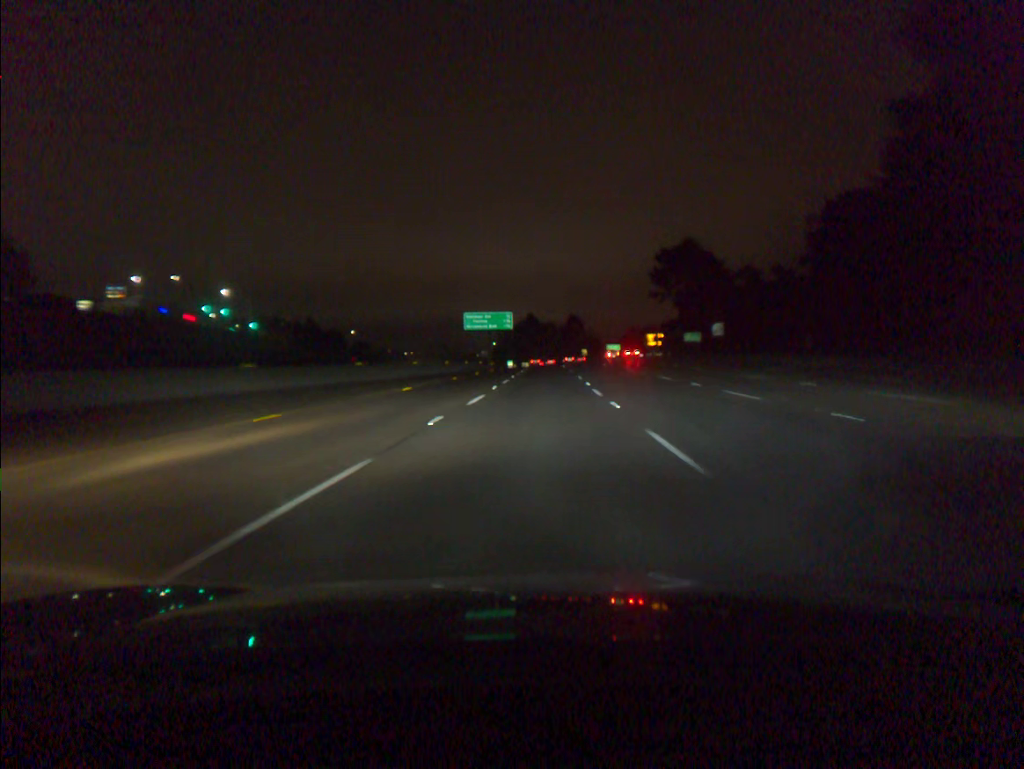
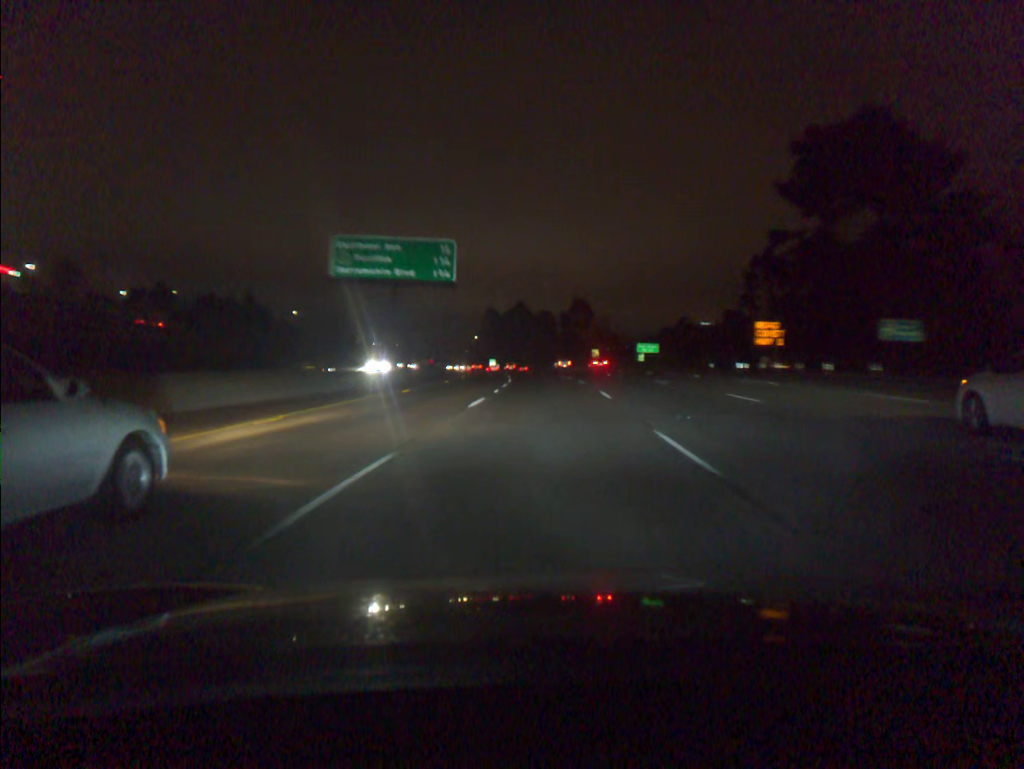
(+0.5, +73.1) m; +1°
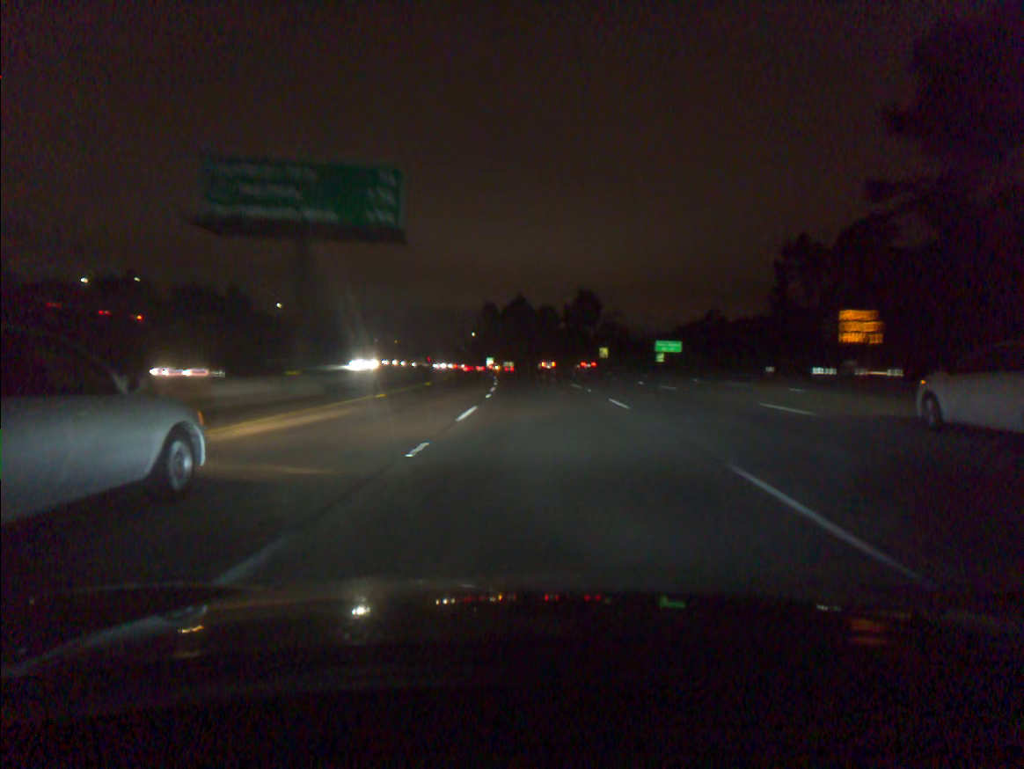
(0.0, +18.3) m; 0°
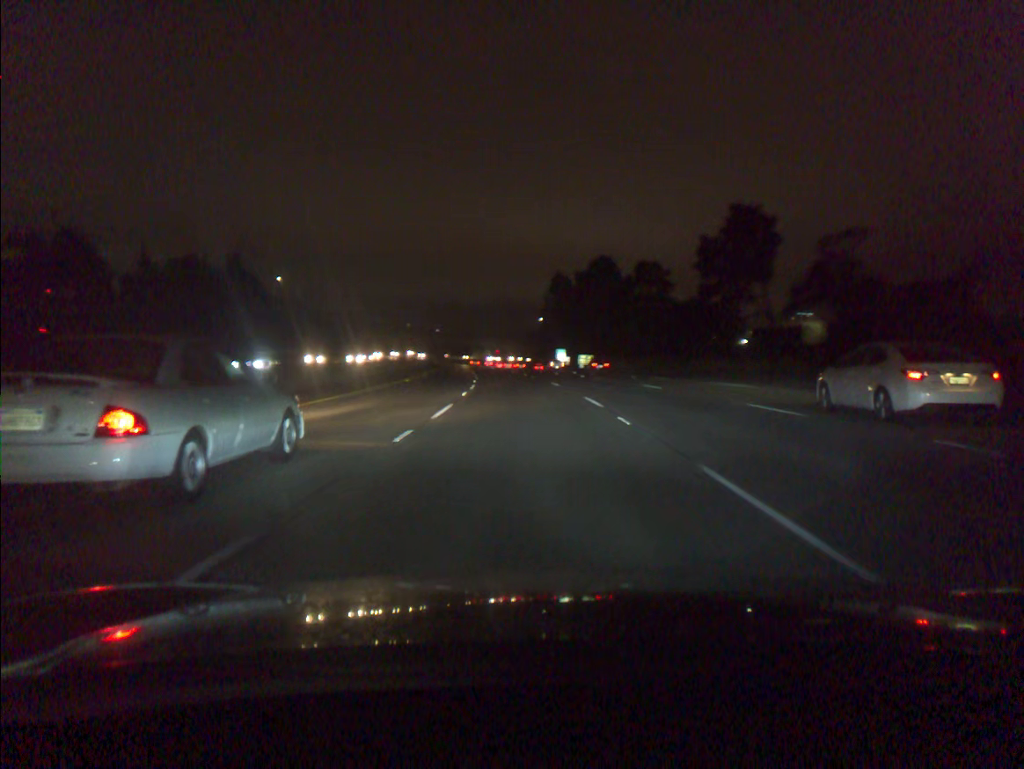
(-2.7, +73.3) m; -6°
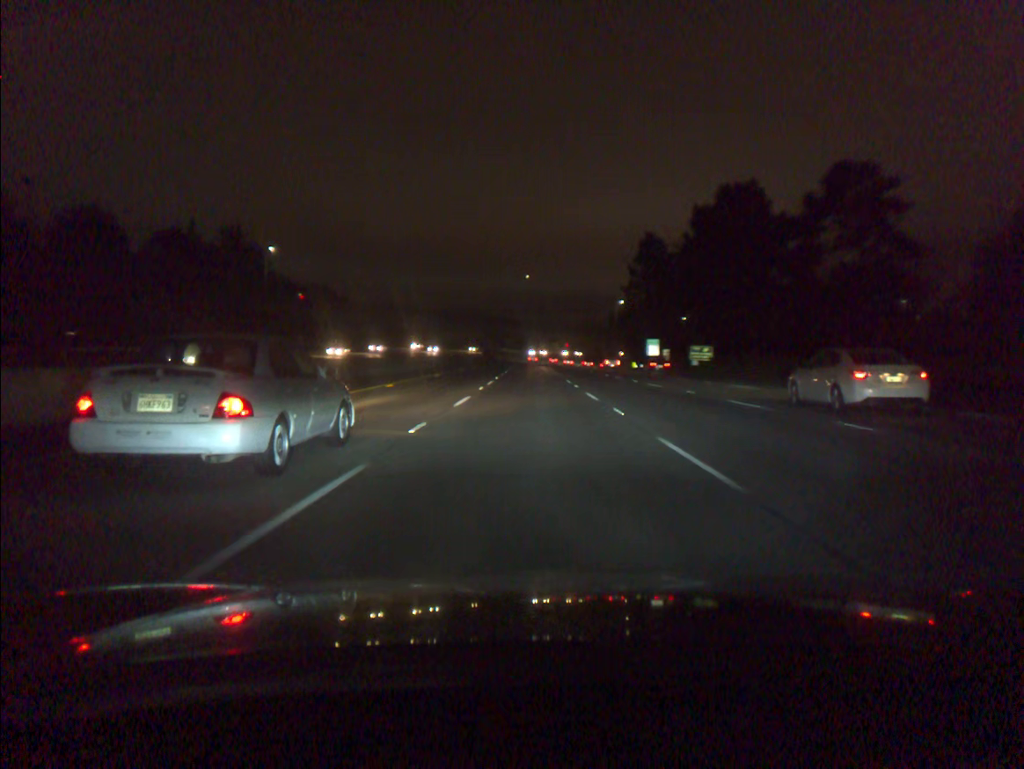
(-2.7, +55.3) m; -5°
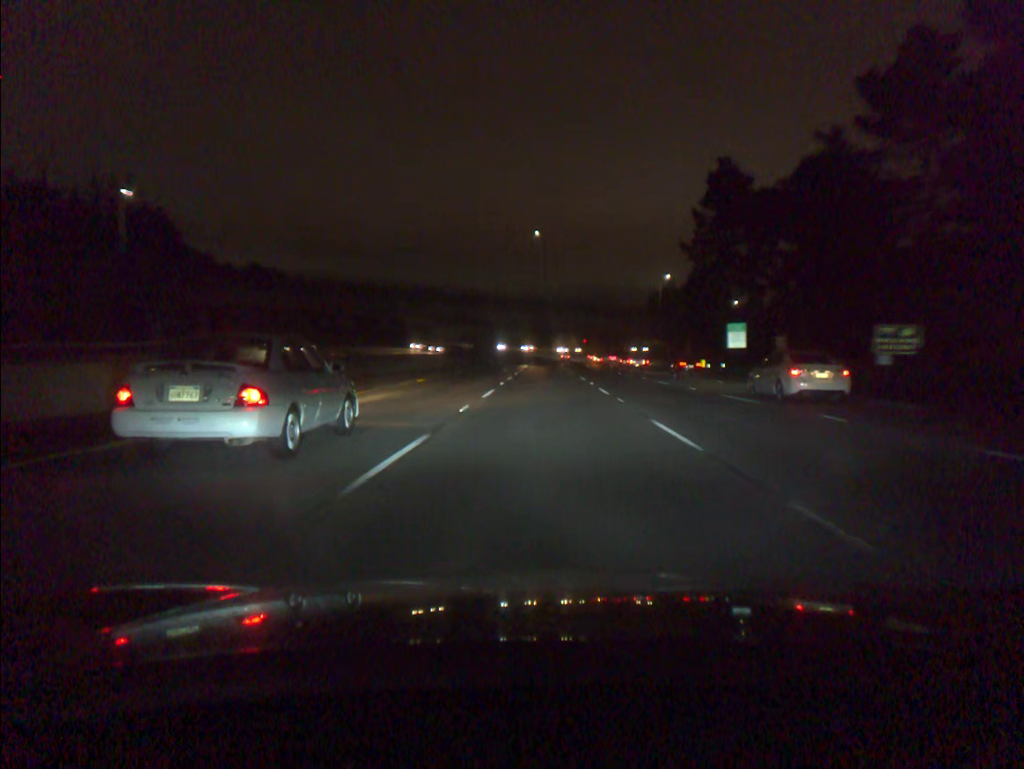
(-0.8, +55.4) m; -1°
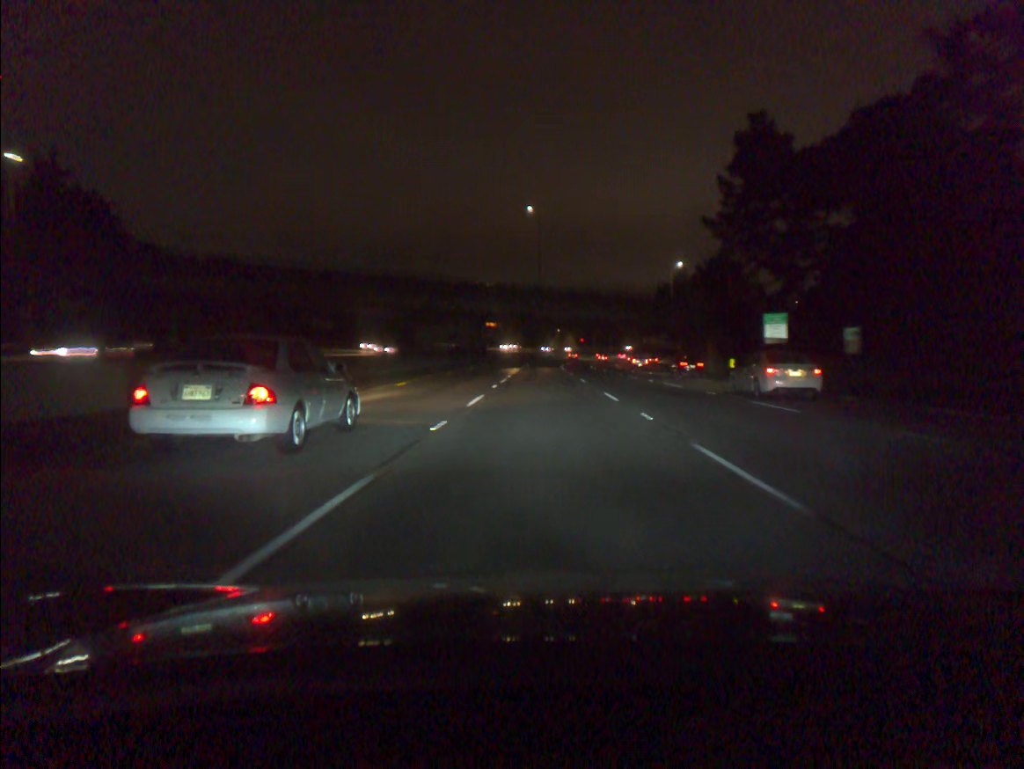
(0.0, +18.4) m; 0°
